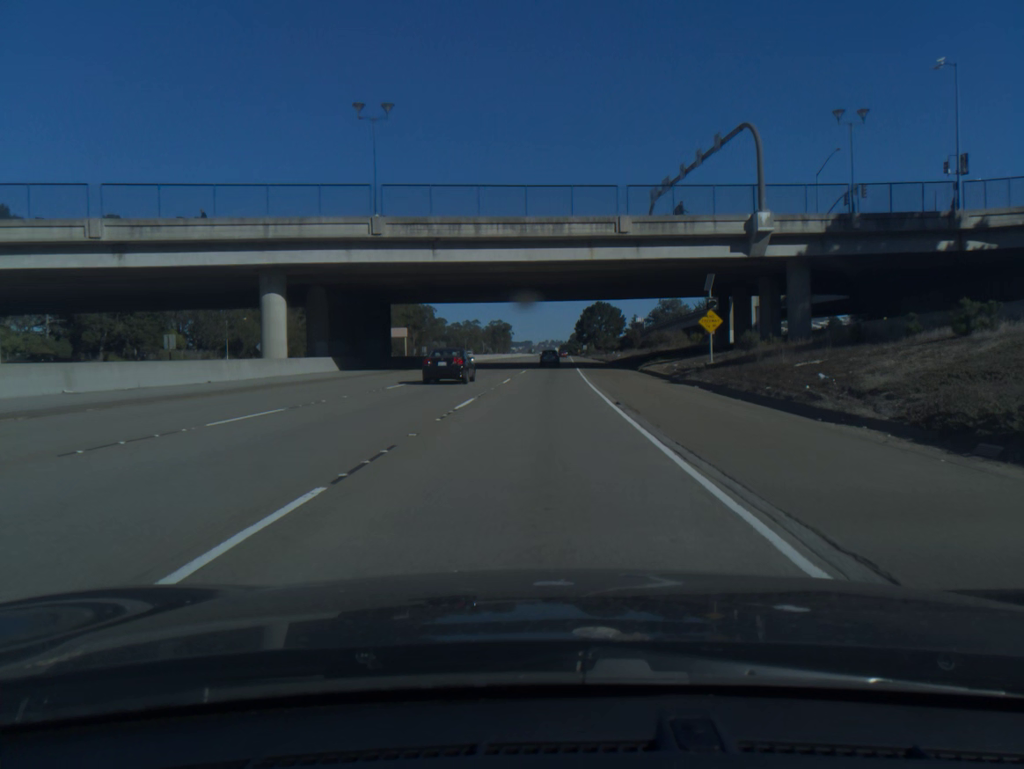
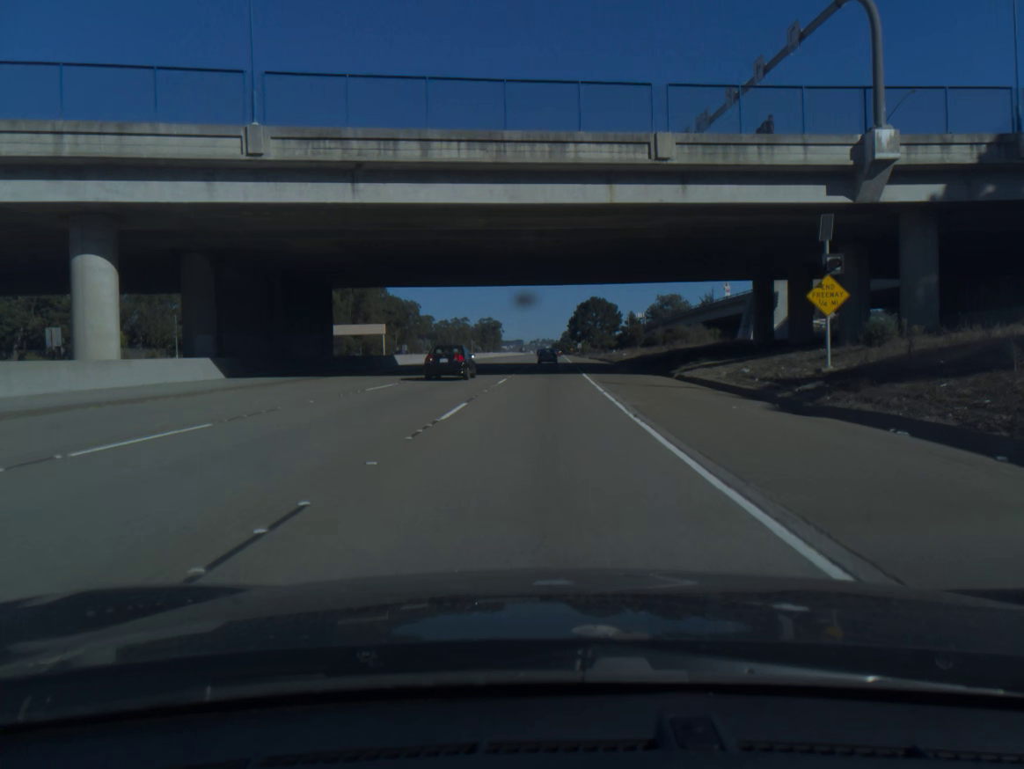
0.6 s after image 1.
(+0.1, +17.9) m; +1°
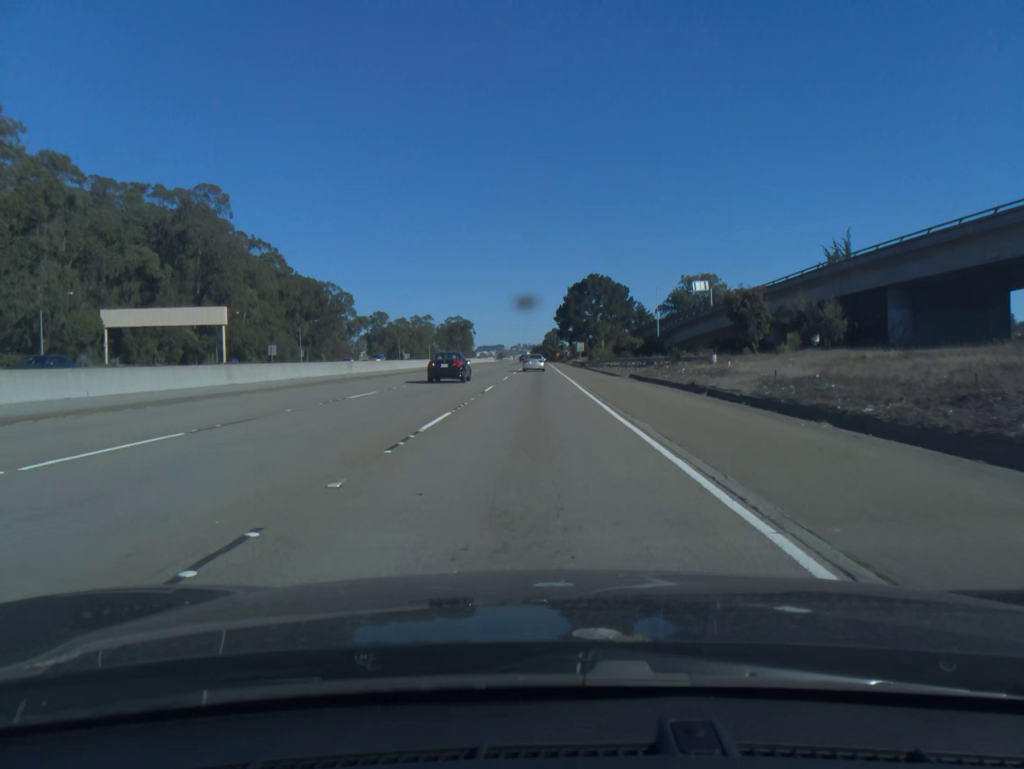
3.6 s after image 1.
(+1.8, +88.3) m; +2°
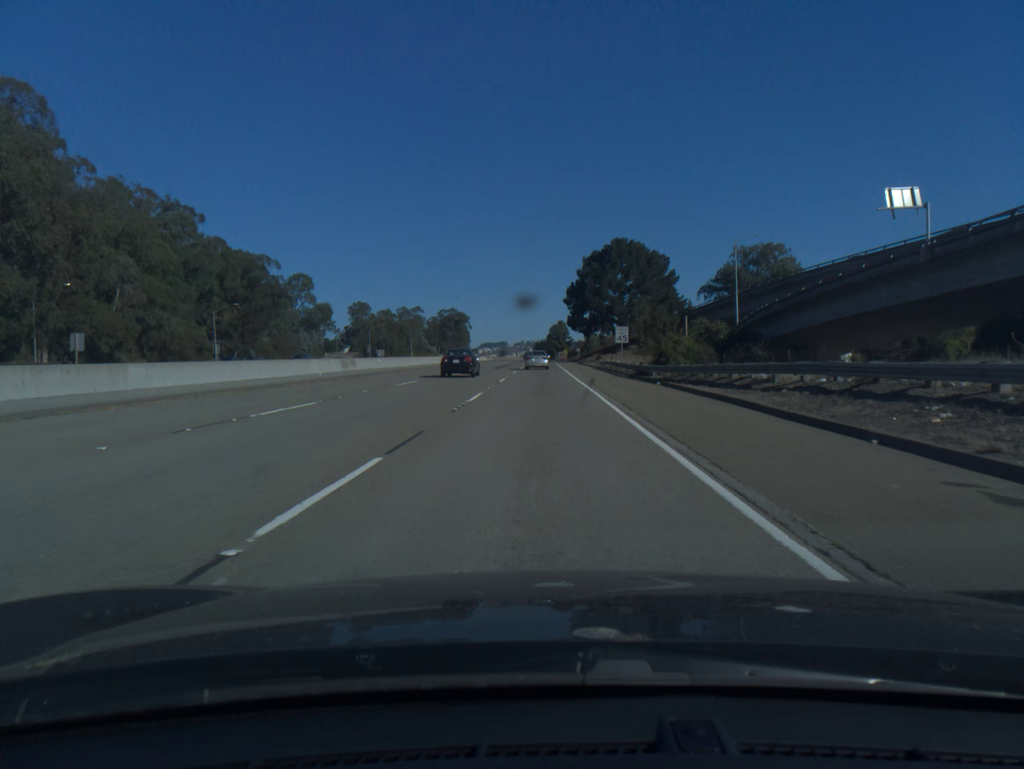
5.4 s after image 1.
(-0.2, +51.5) m; 0°
